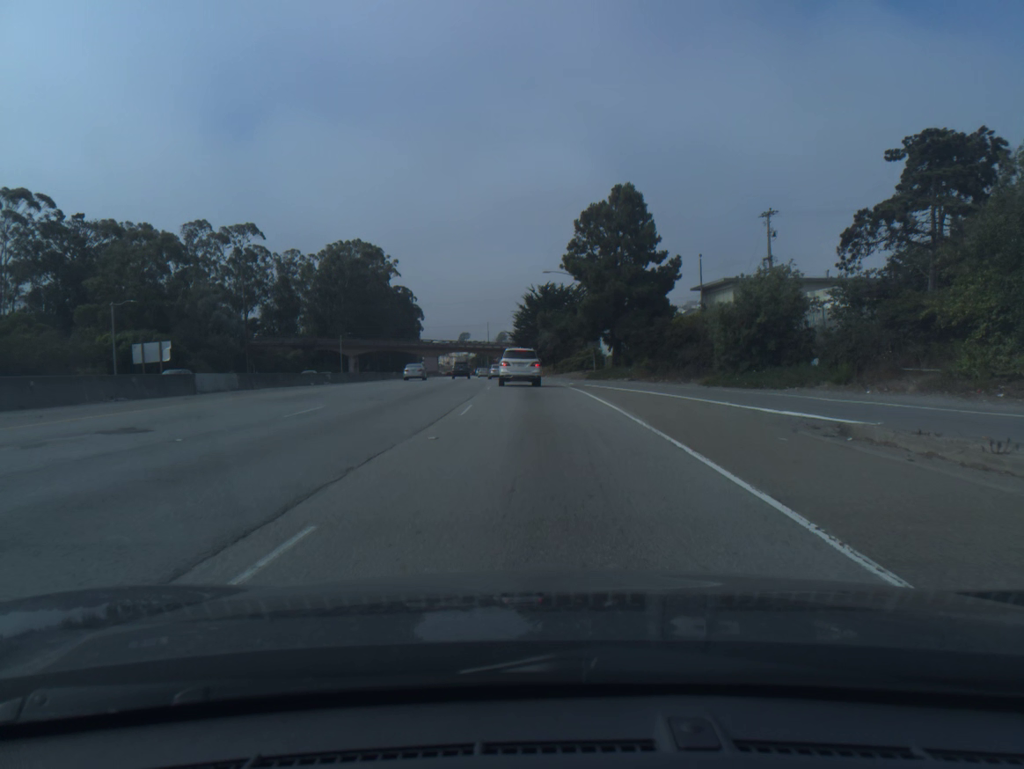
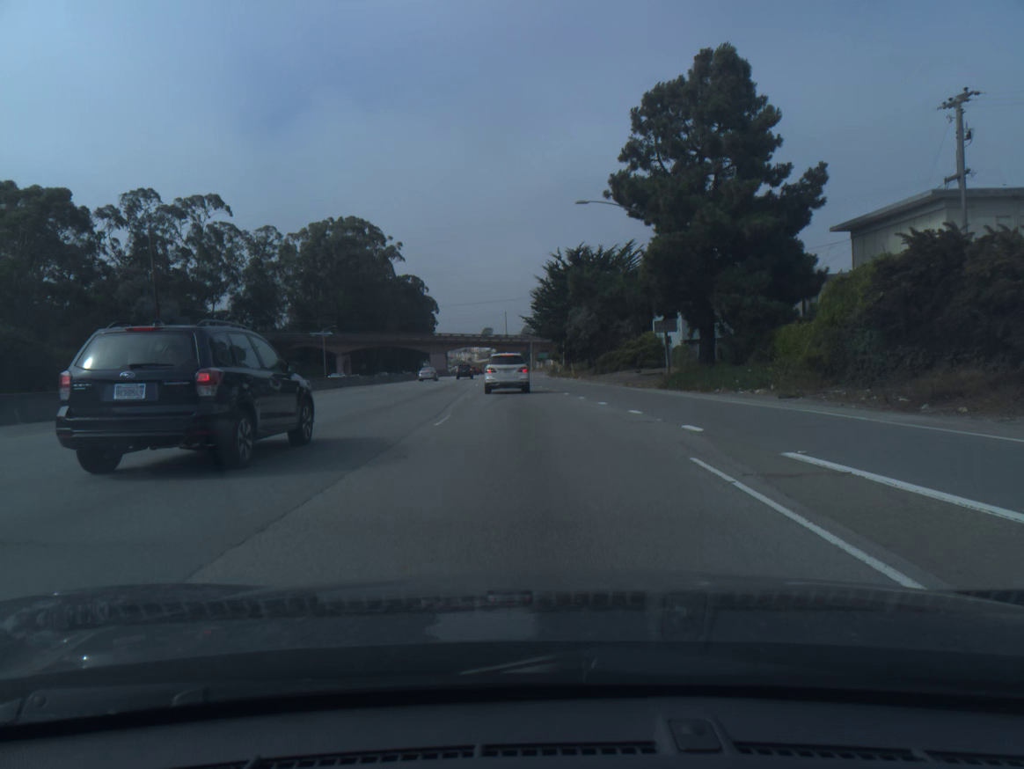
(-0.5, +30.9) m; -2°
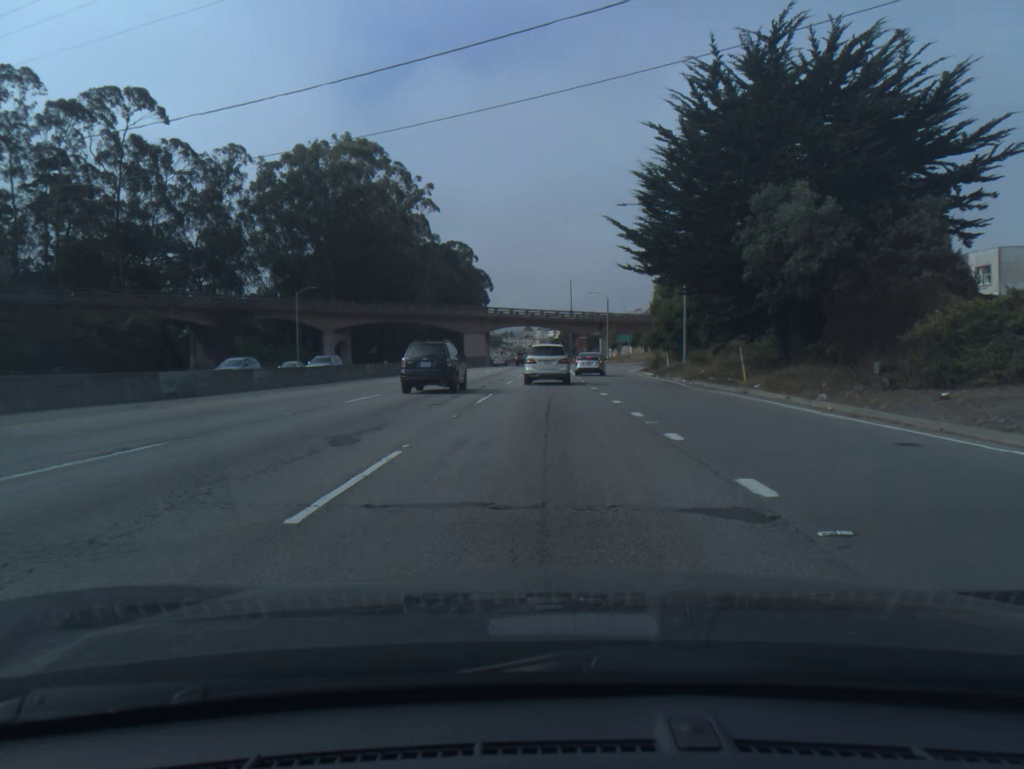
(-2.1, +47.3) m; -5°
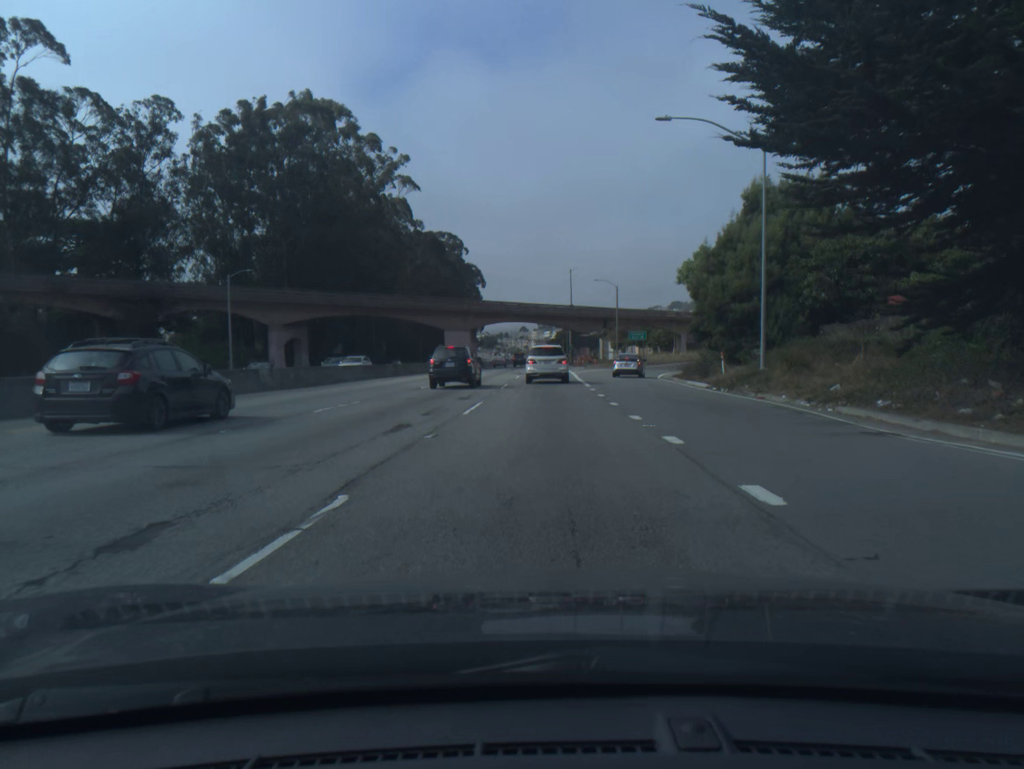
(+0.1, +18.4) m; 0°
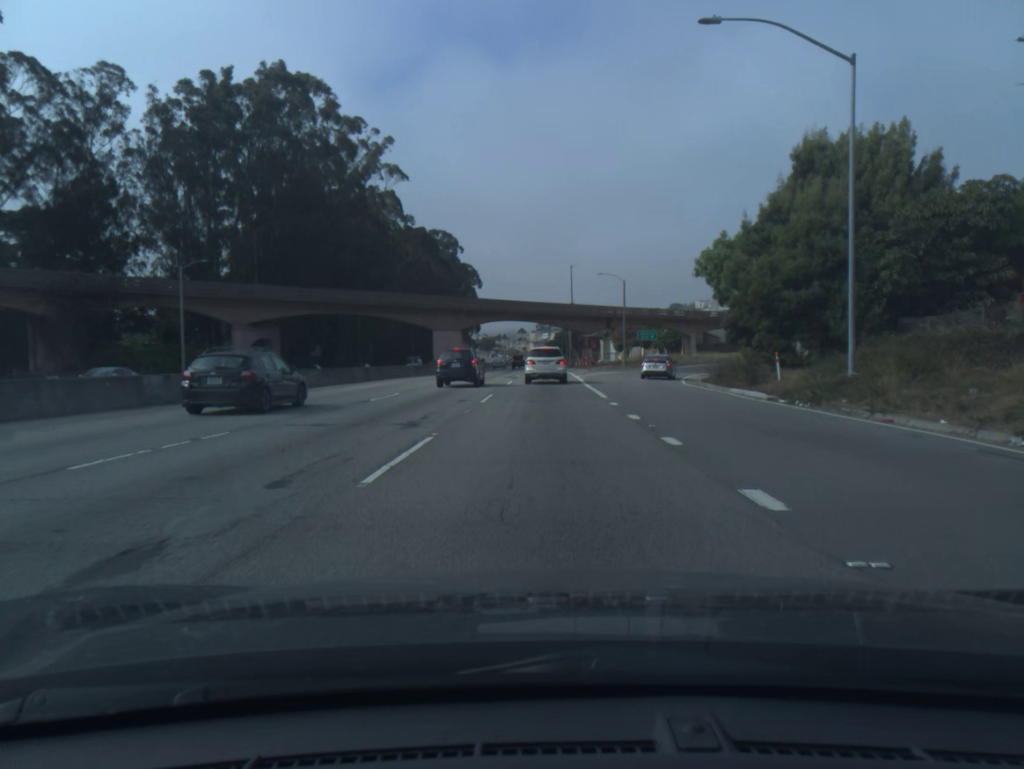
(0.0, +9.2) m; 0°
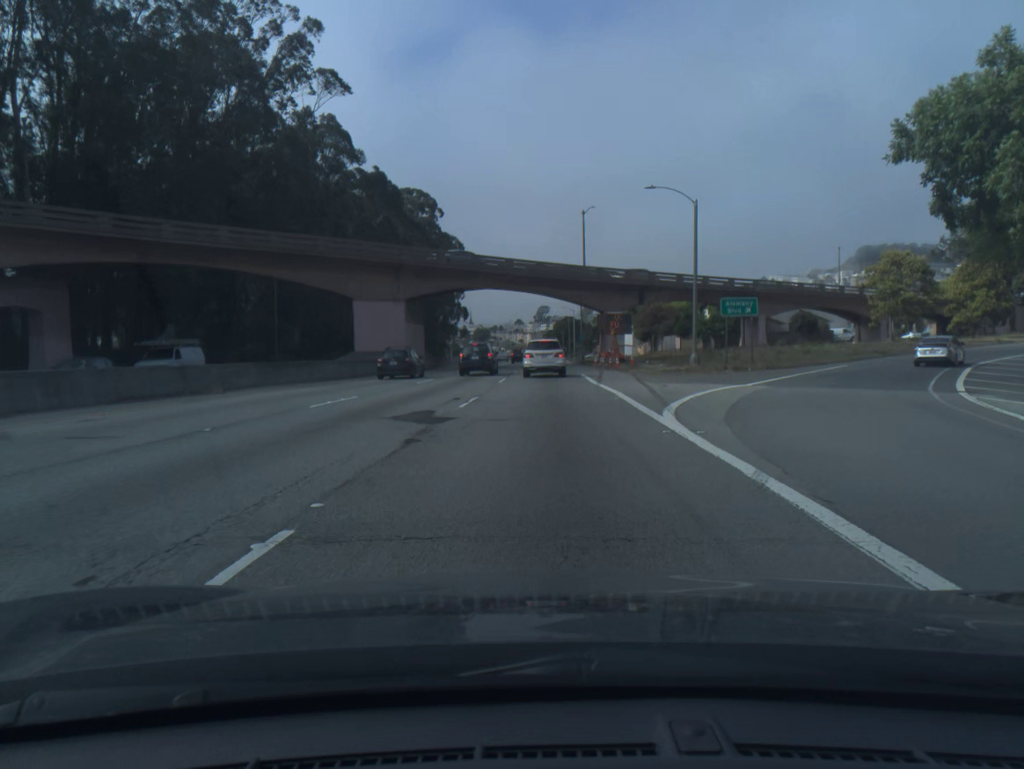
(0.0, +35.8) m; 0°
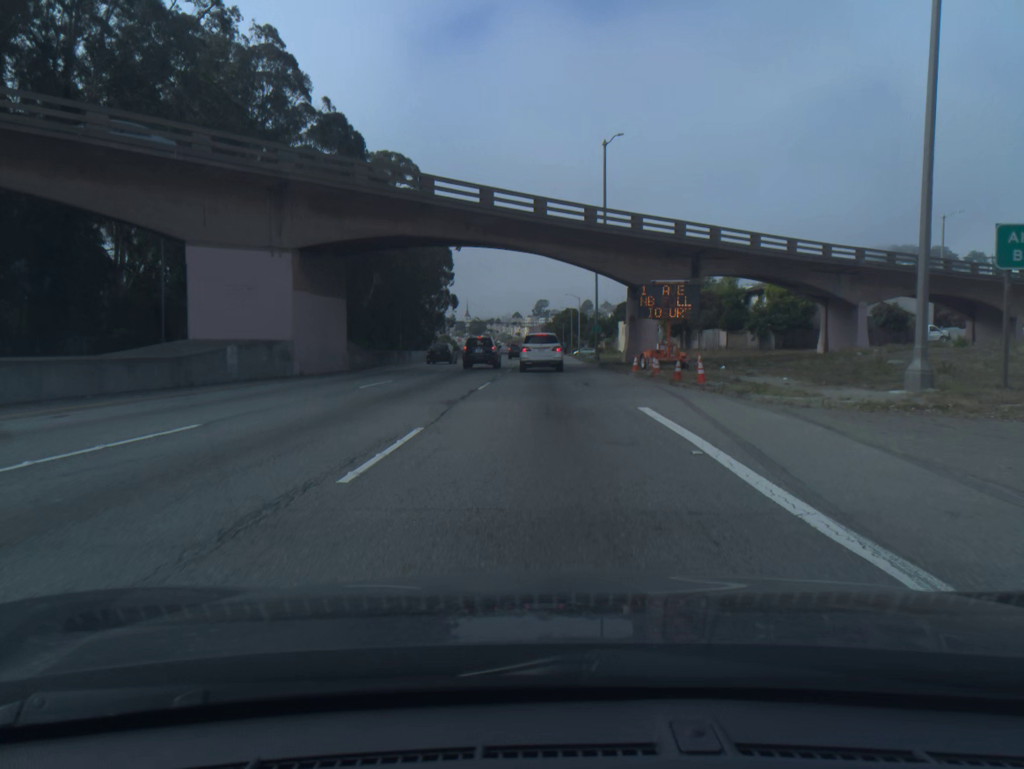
(+0.1, +24.4) m; 0°
